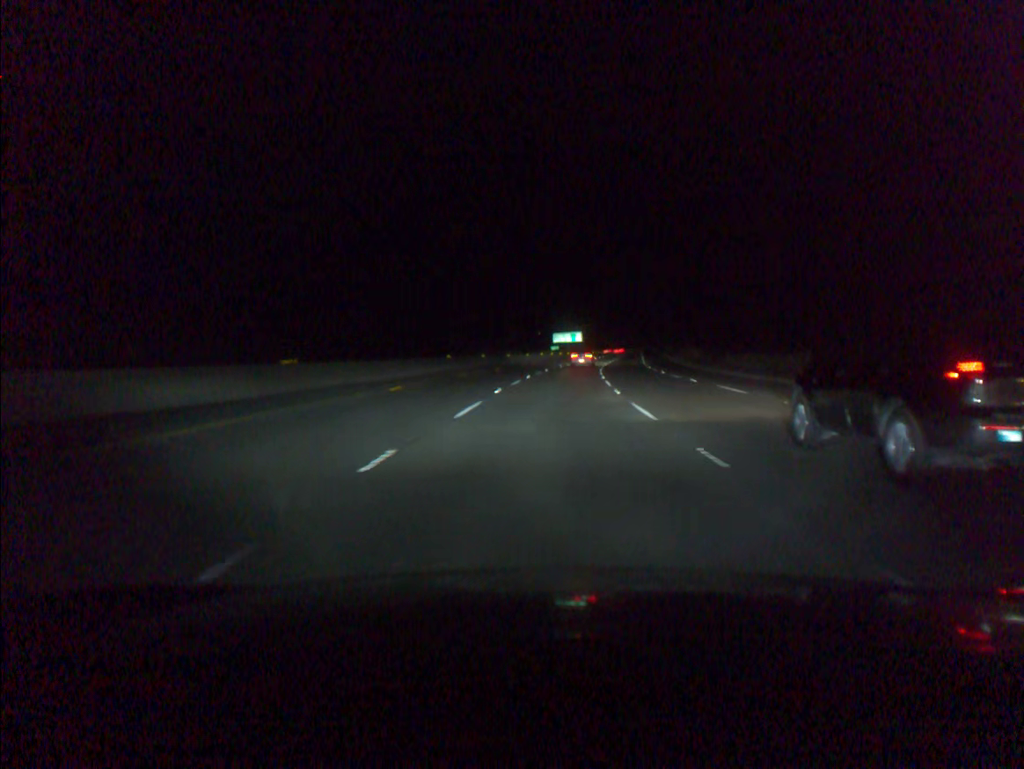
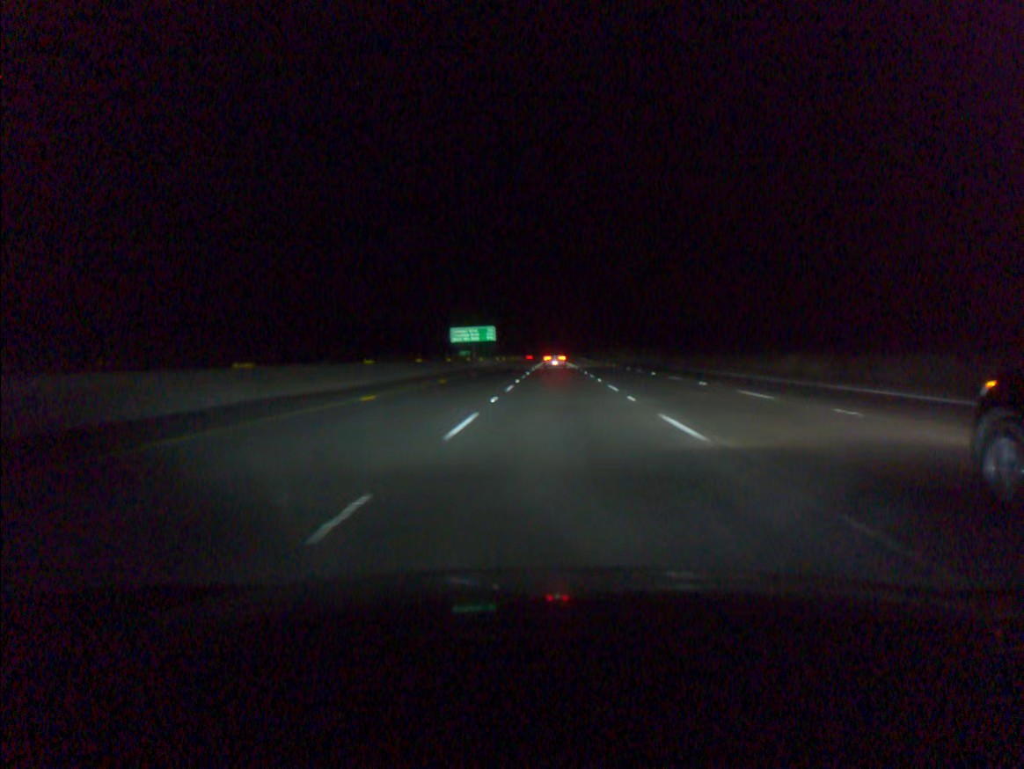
(+4.2, +76.3) m; +6°
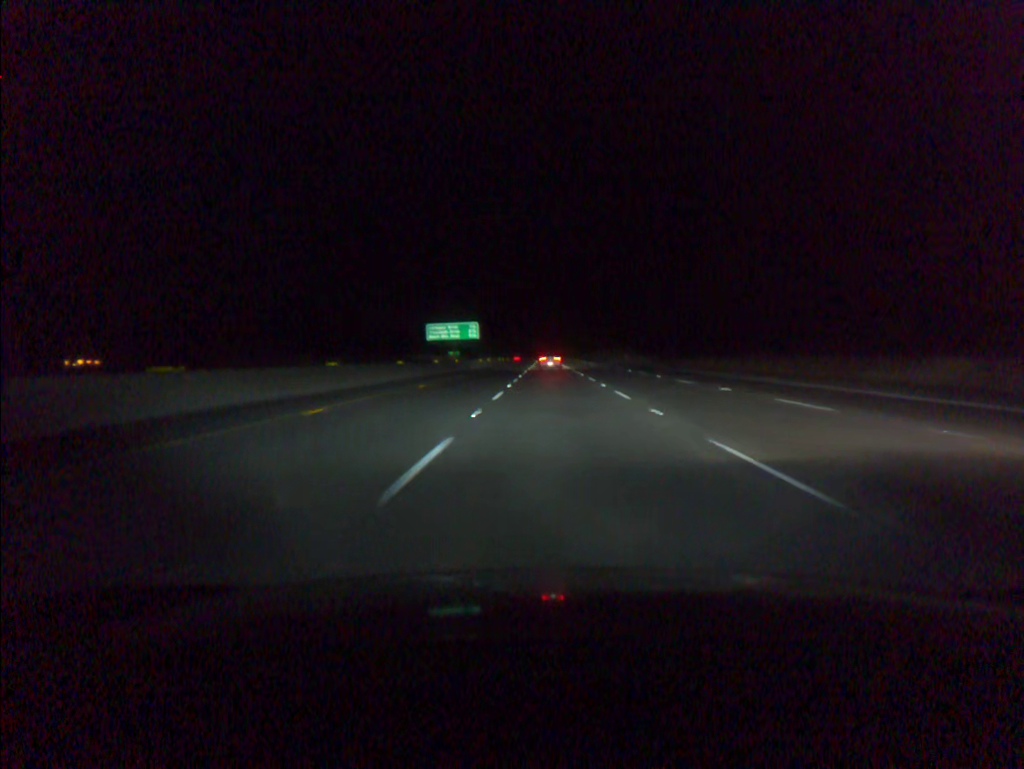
(+0.1, +19.1) m; +1°
